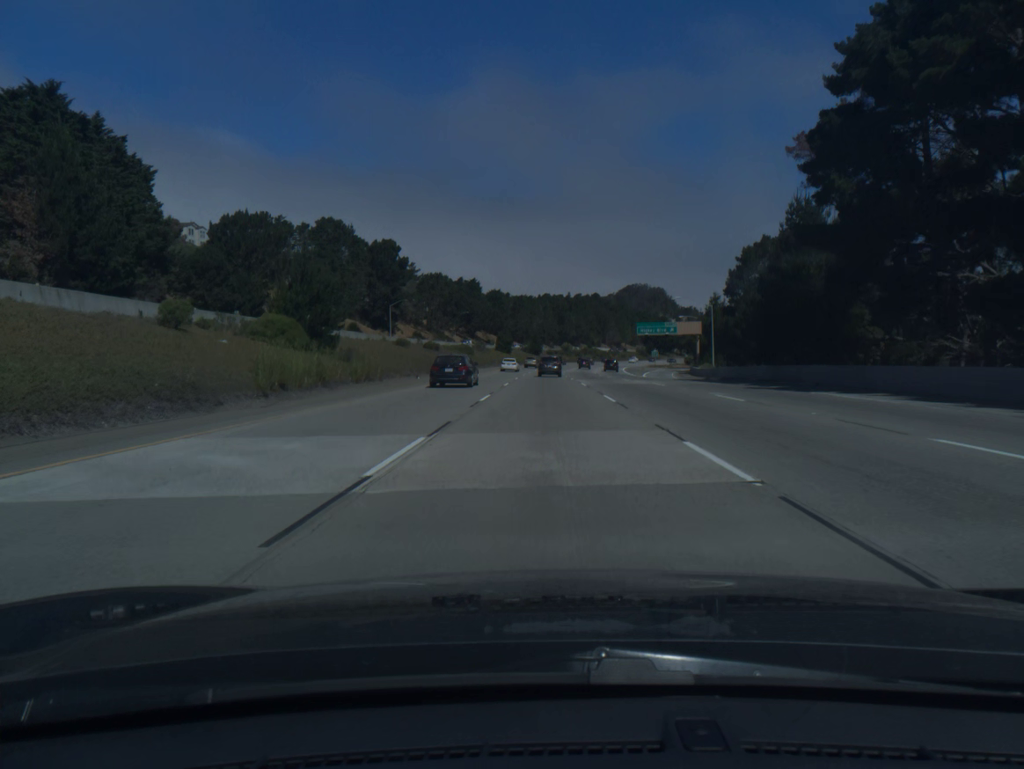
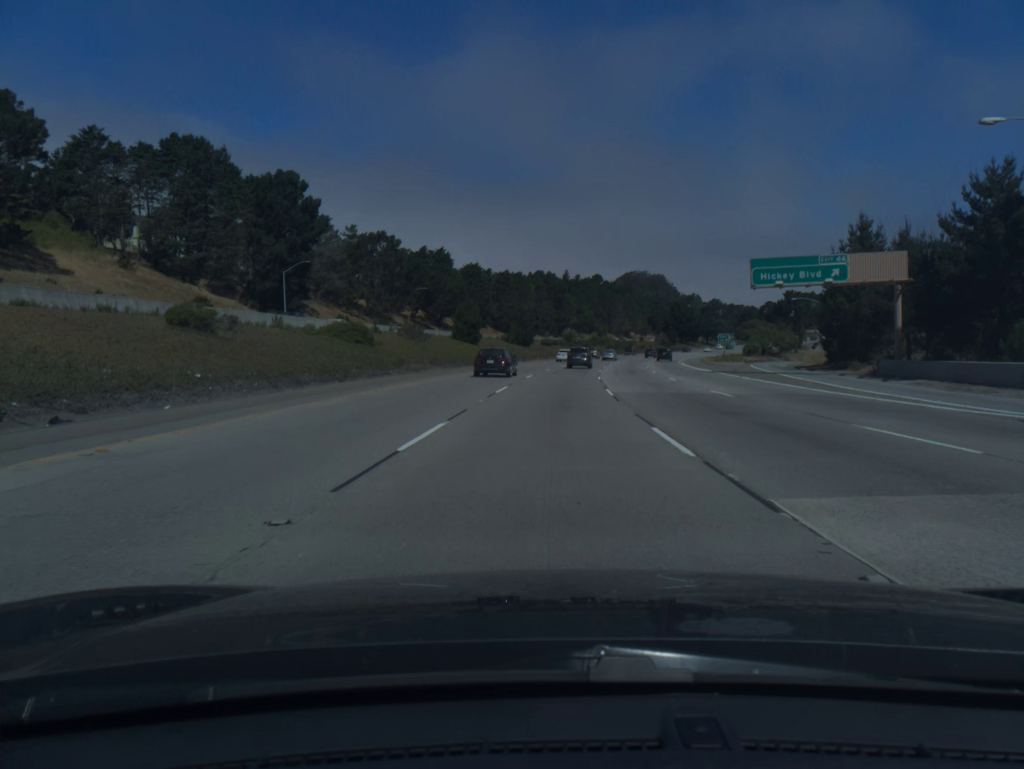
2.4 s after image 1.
(+0.1, +70.8) m; 0°
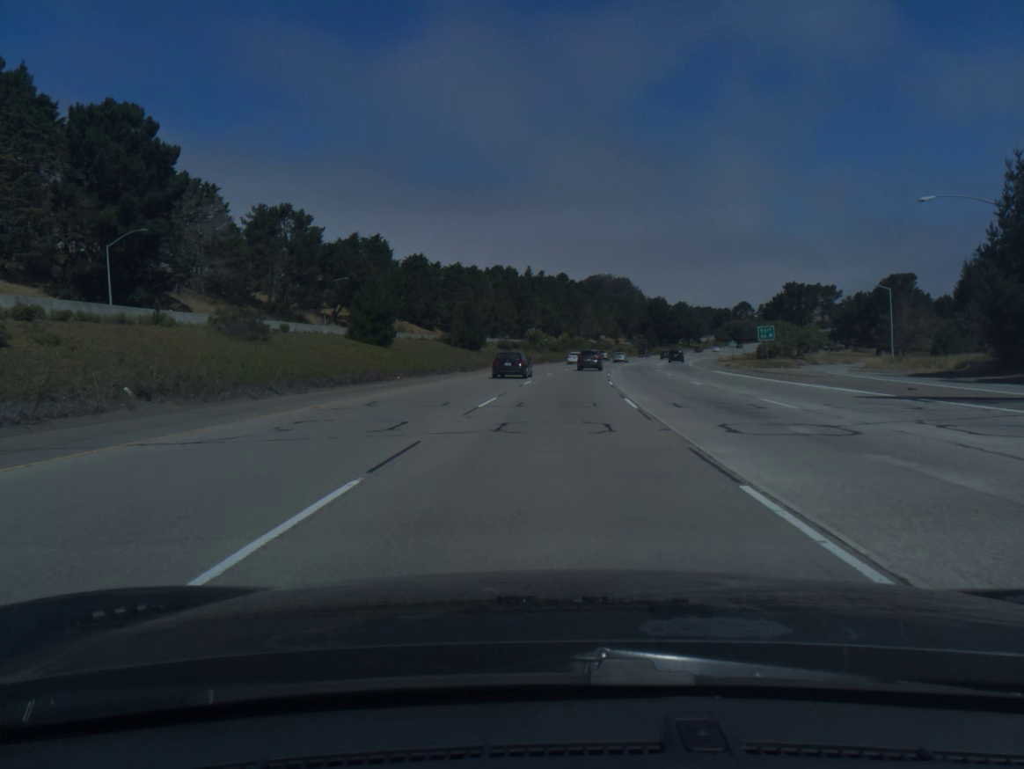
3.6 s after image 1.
(+0.7, +35.2) m; +3°
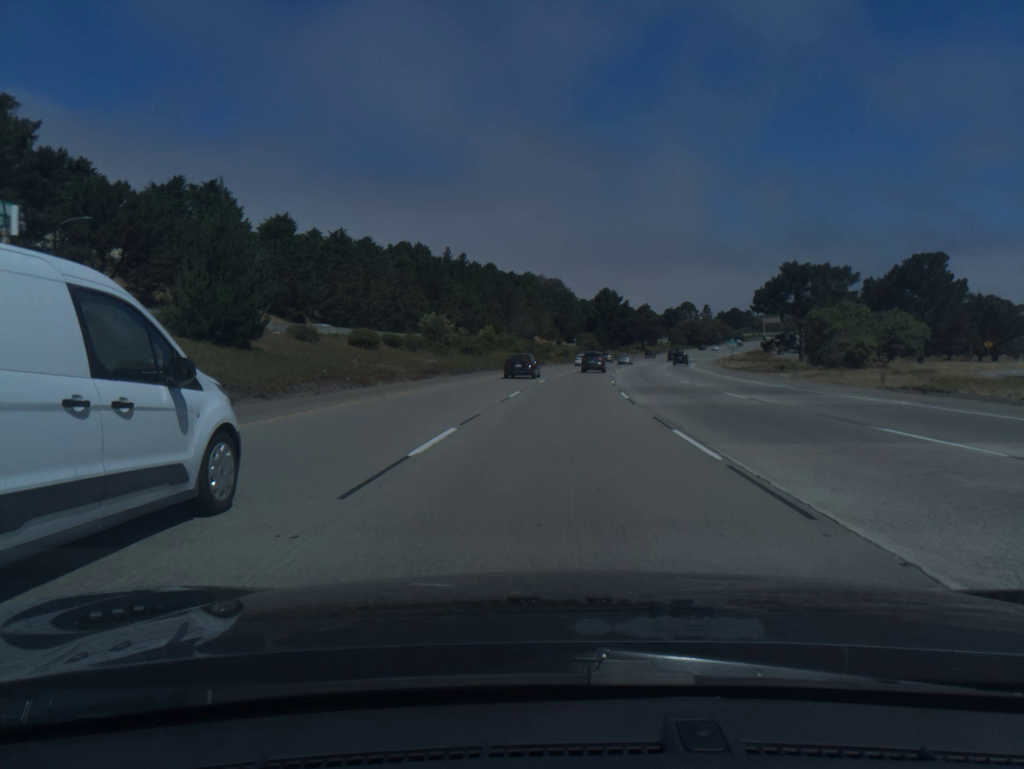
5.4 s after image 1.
(+2.3, +52.4) m; +5°
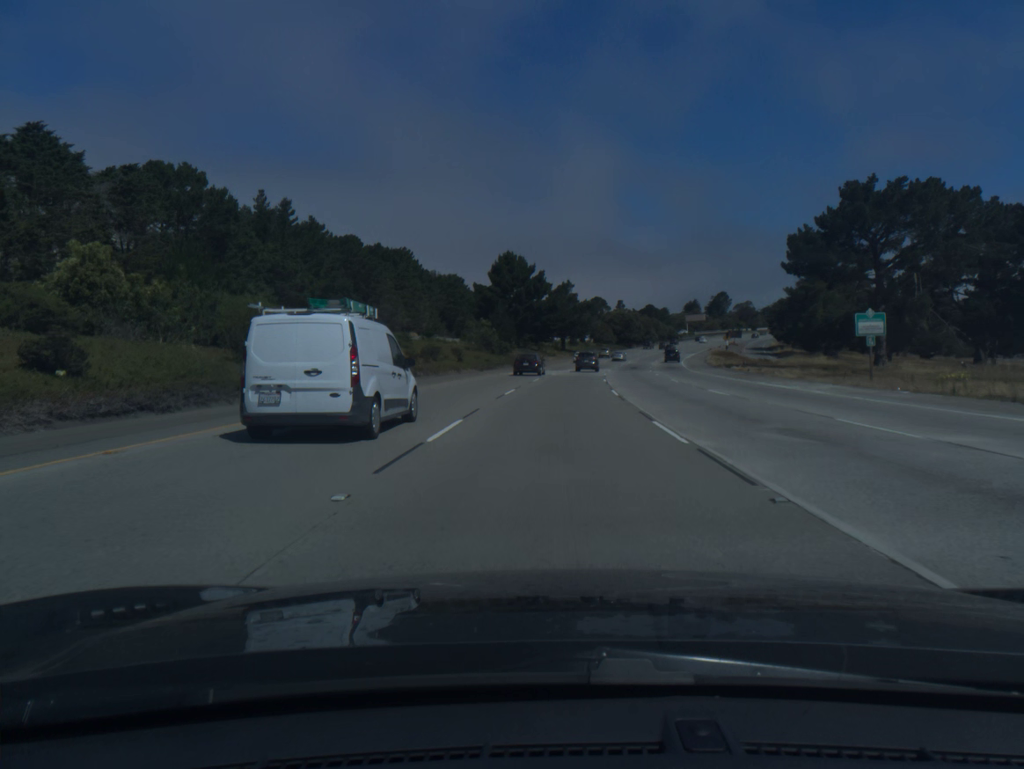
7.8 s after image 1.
(+4.5, +71.2) m; +7°
